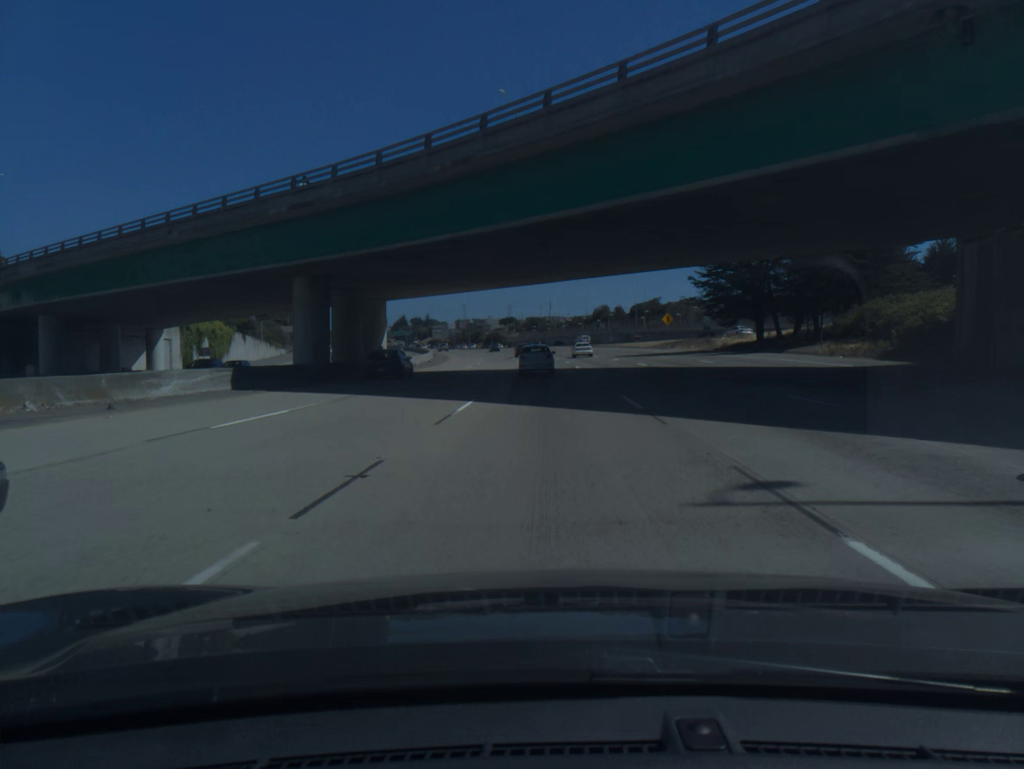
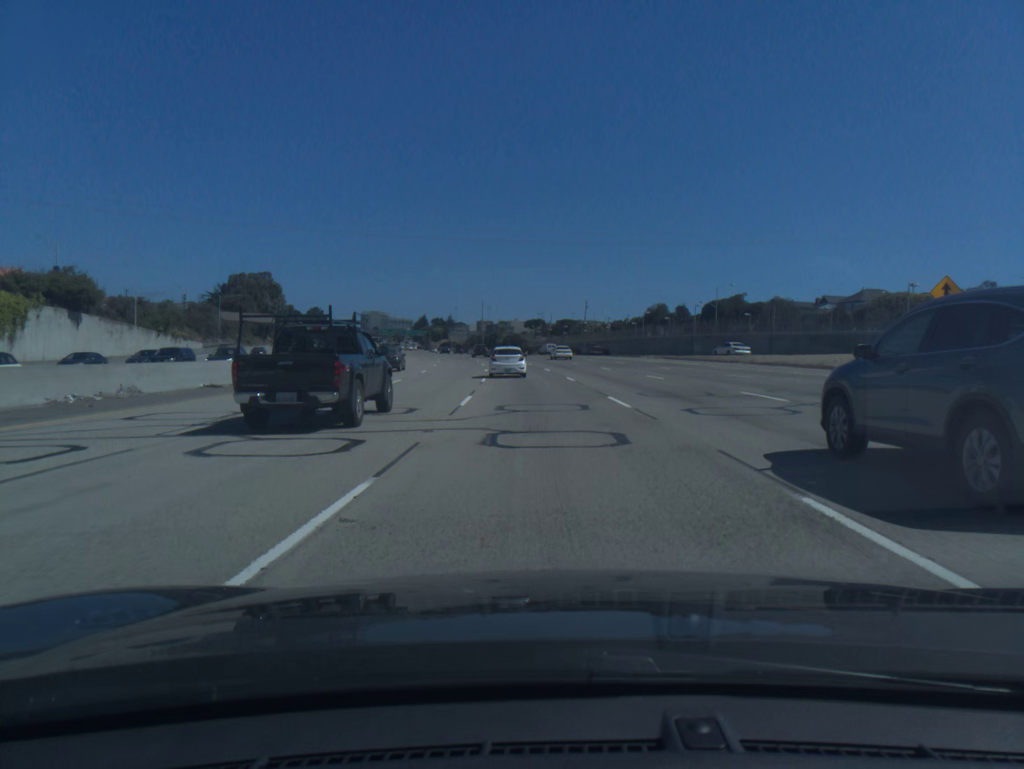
(-0.6, +68.5) m; -2°
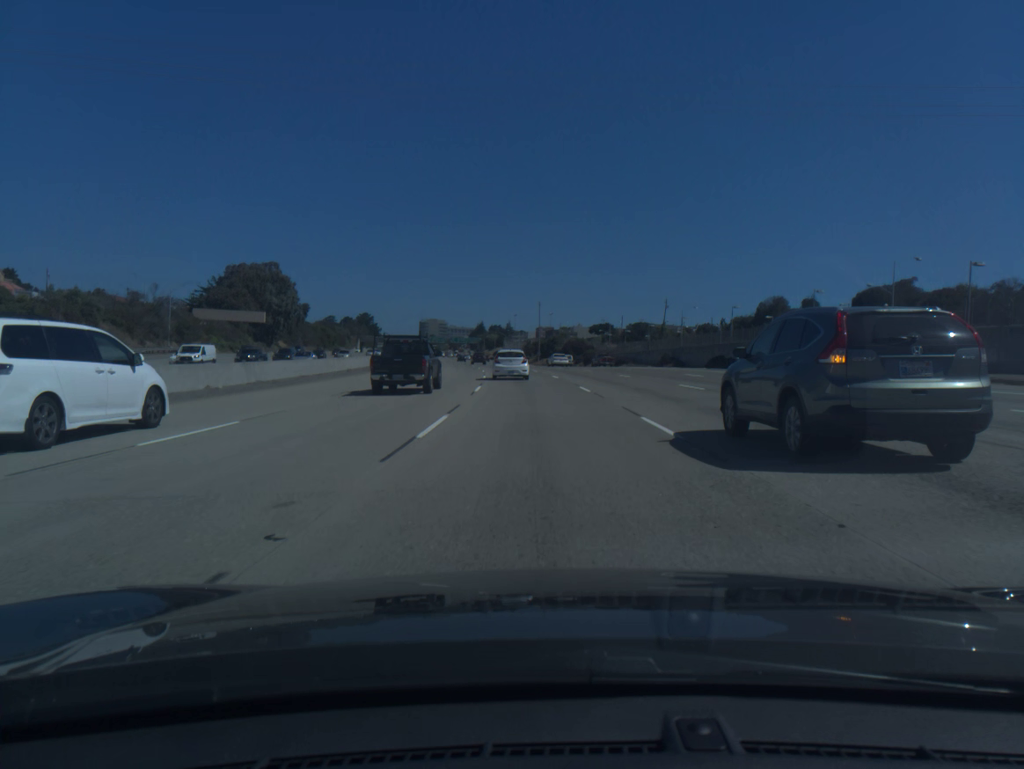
(-2.0, +49.3) m; -5°
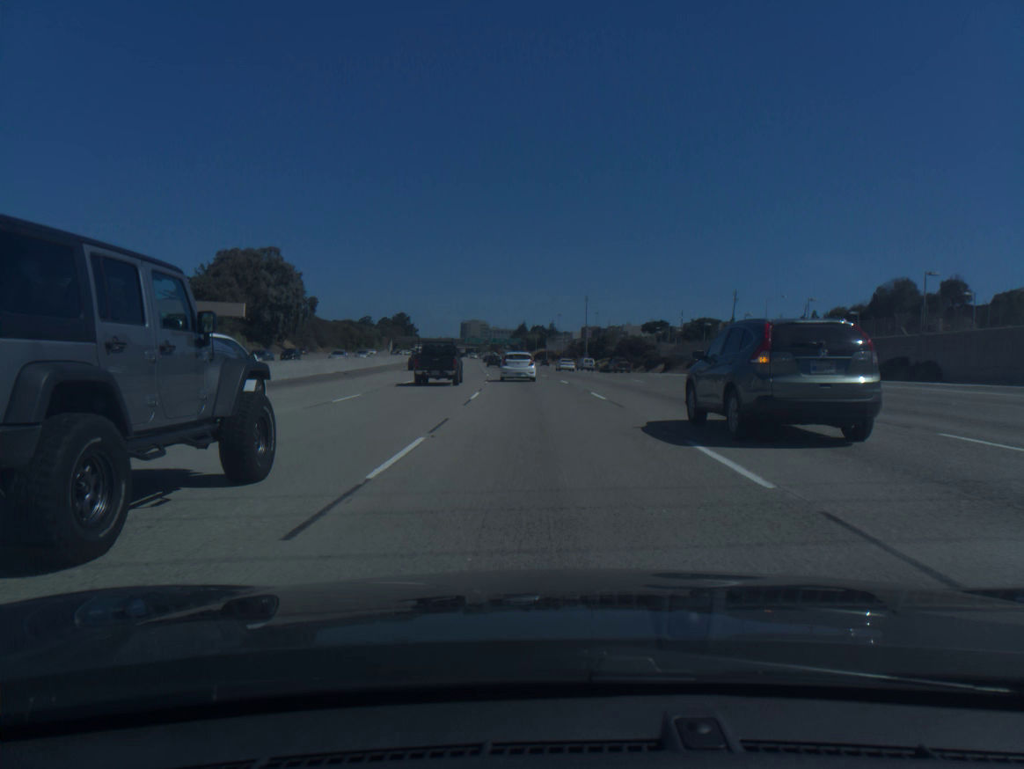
(-0.9, +32.2) m; -3°
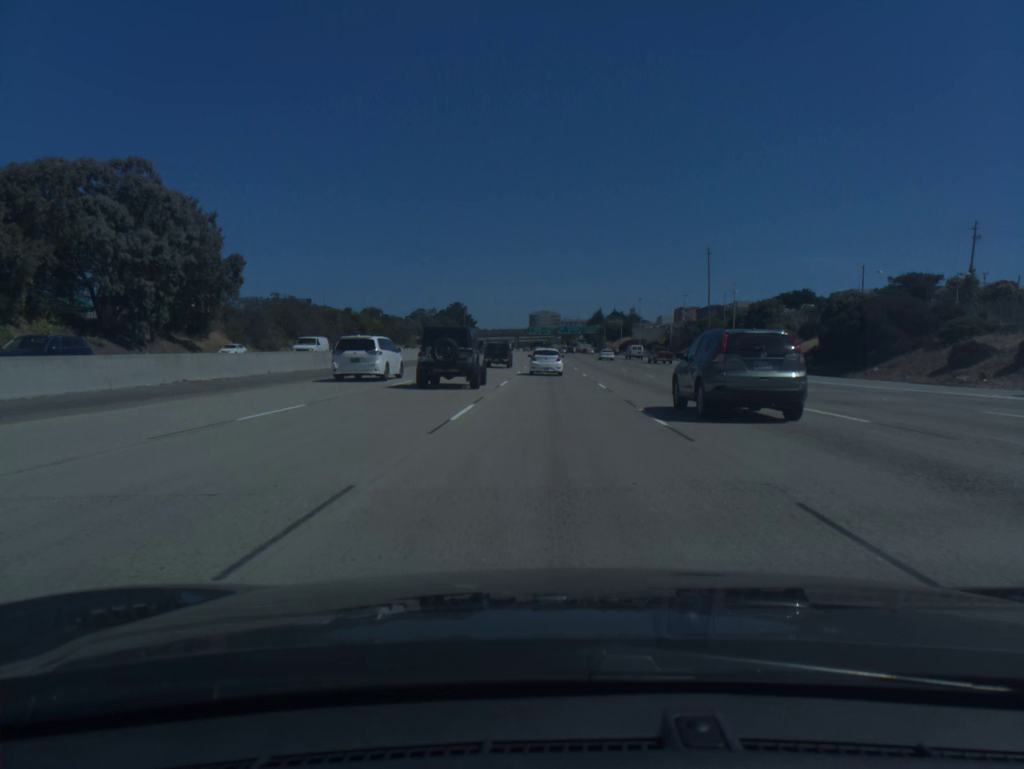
(-4.3, +79.4) m; -5°
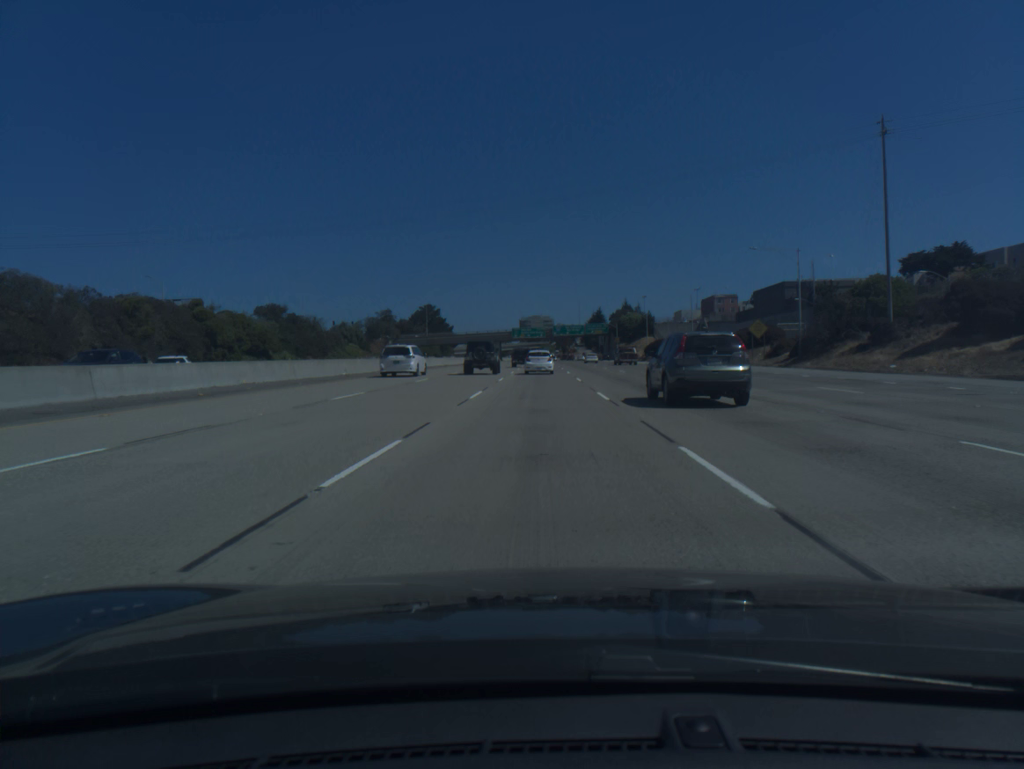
(+0.5, +78.1) m; 0°
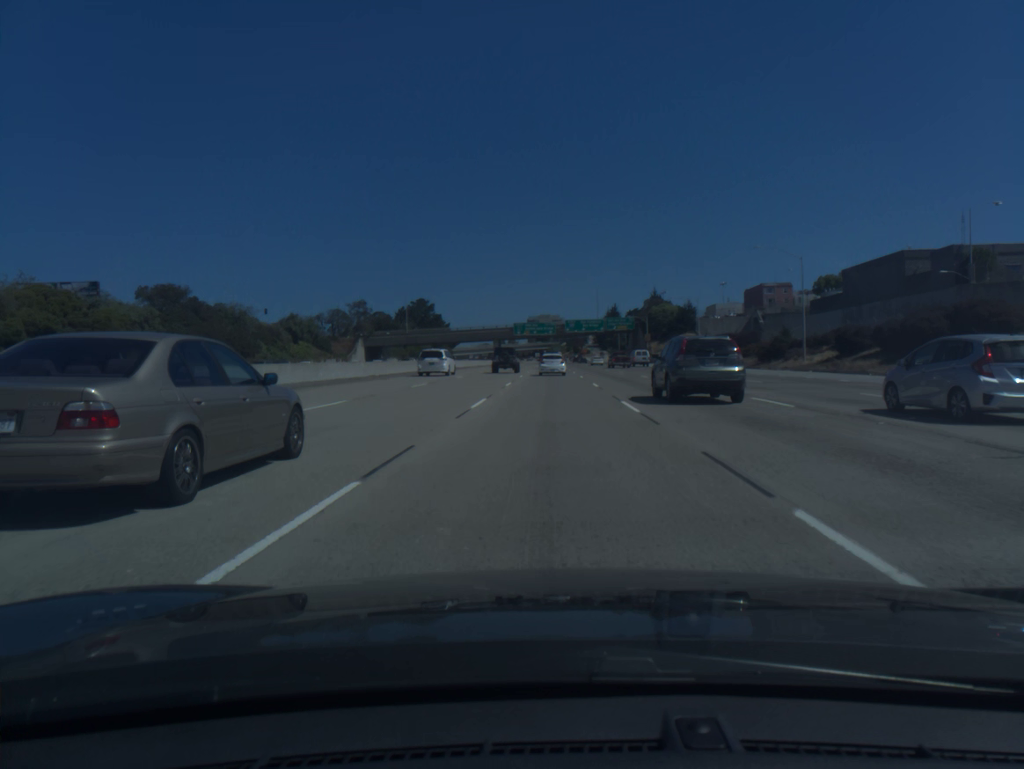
(-0.3, +46.5) m; -1°
